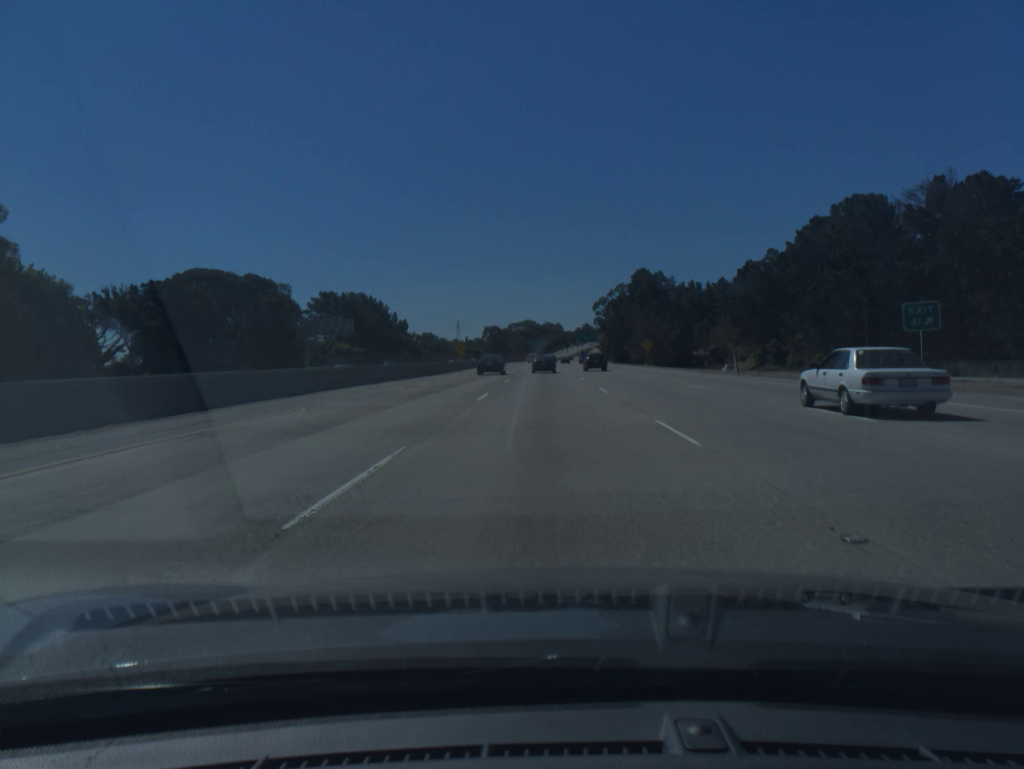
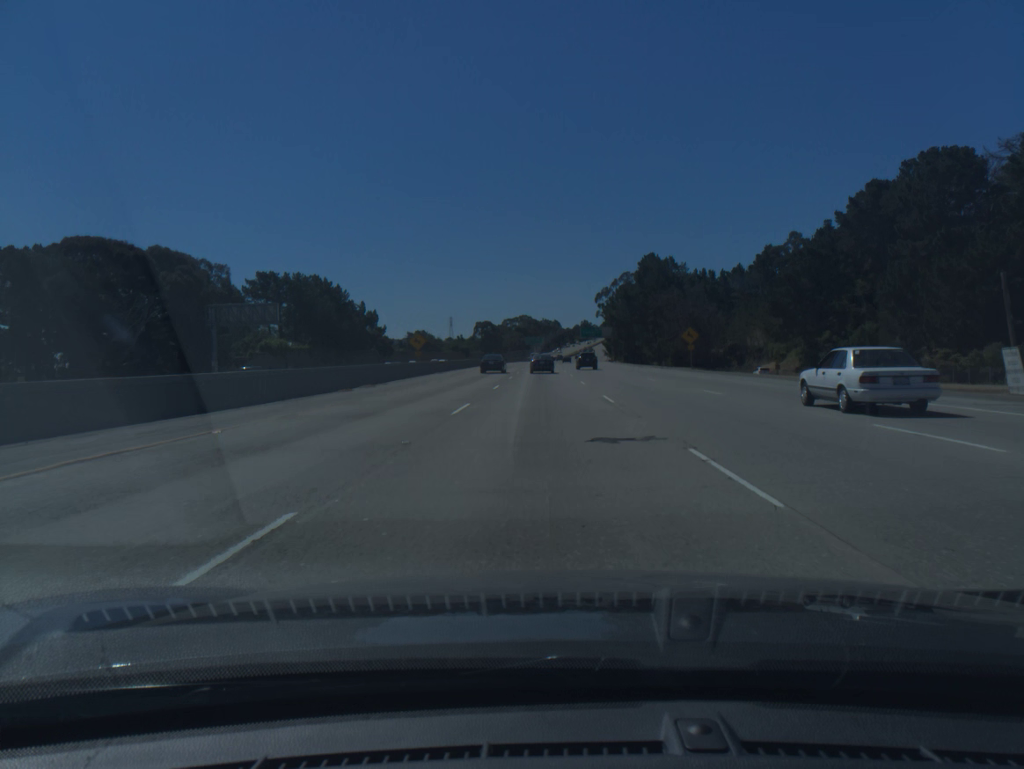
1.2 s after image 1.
(+0.1, +33.3) m; 0°
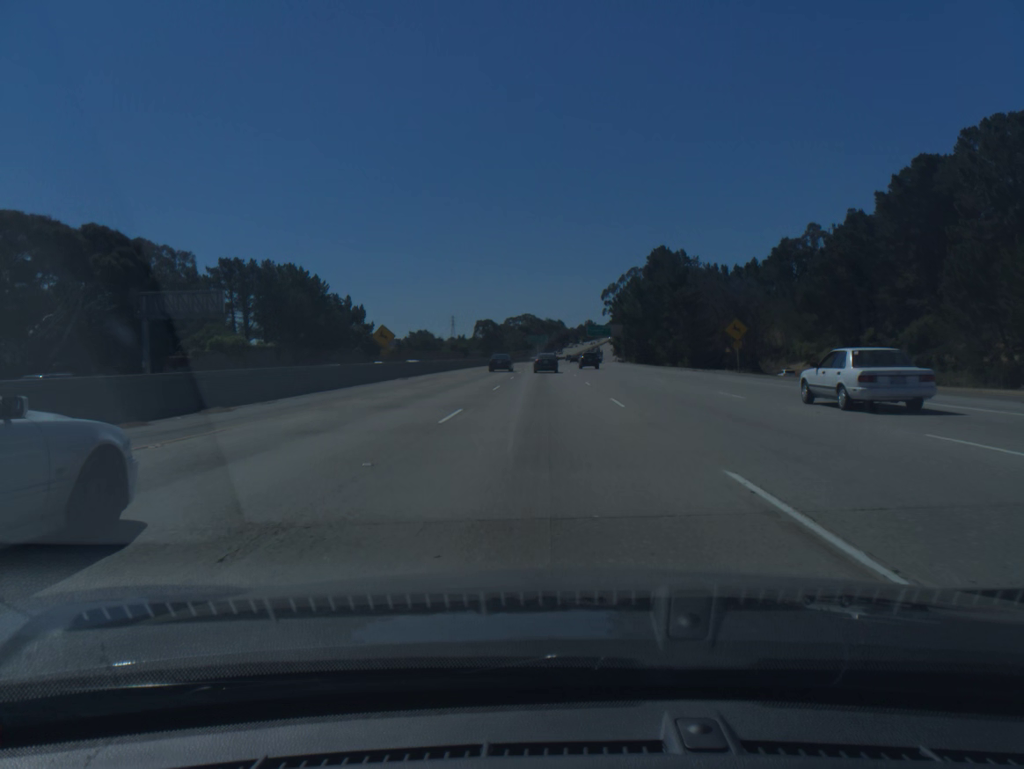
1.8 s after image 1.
(0.0, +16.6) m; 0°
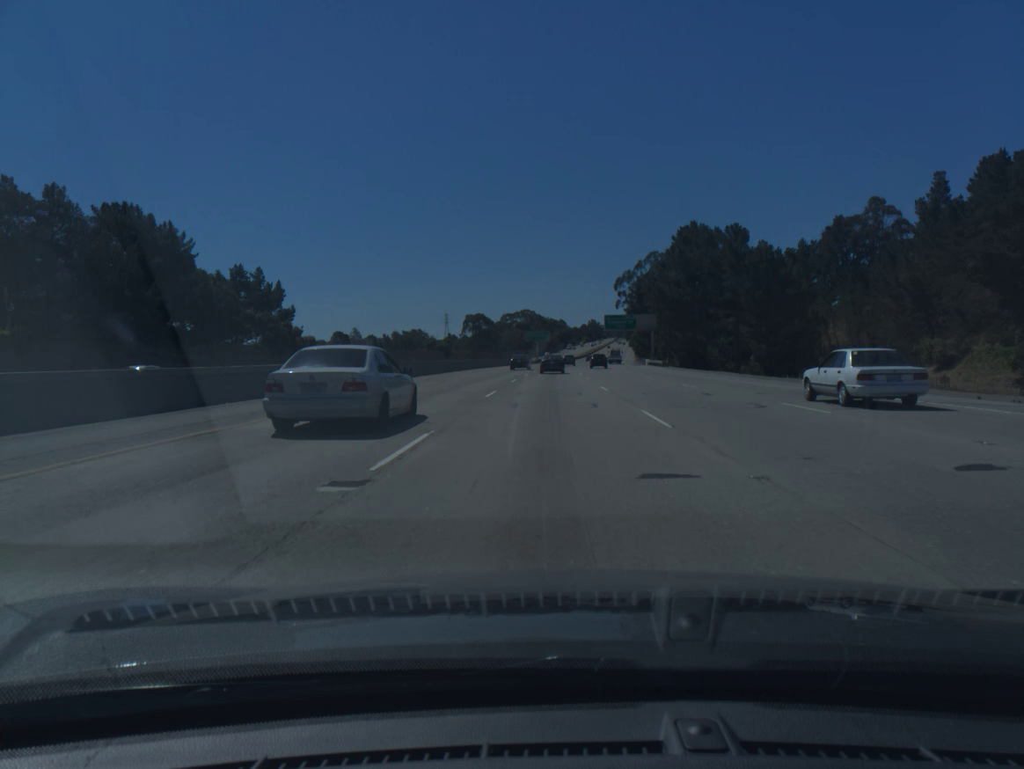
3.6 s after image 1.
(-0.2, +49.7) m; 0°
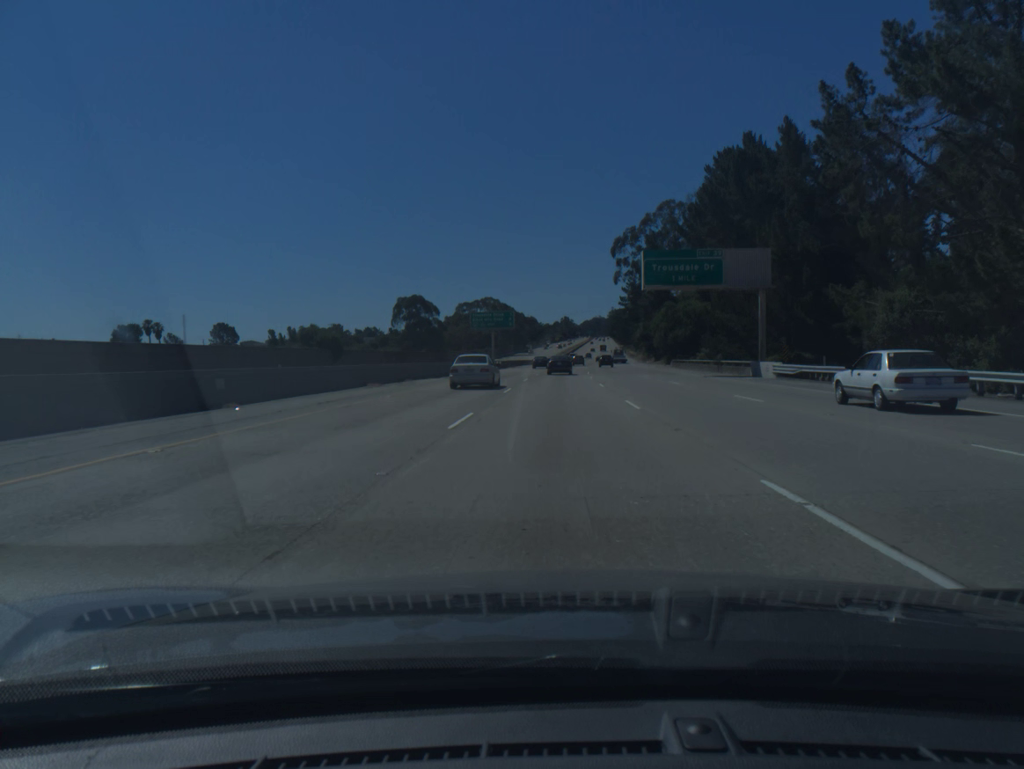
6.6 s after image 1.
(+1.1, +82.0) m; +2°
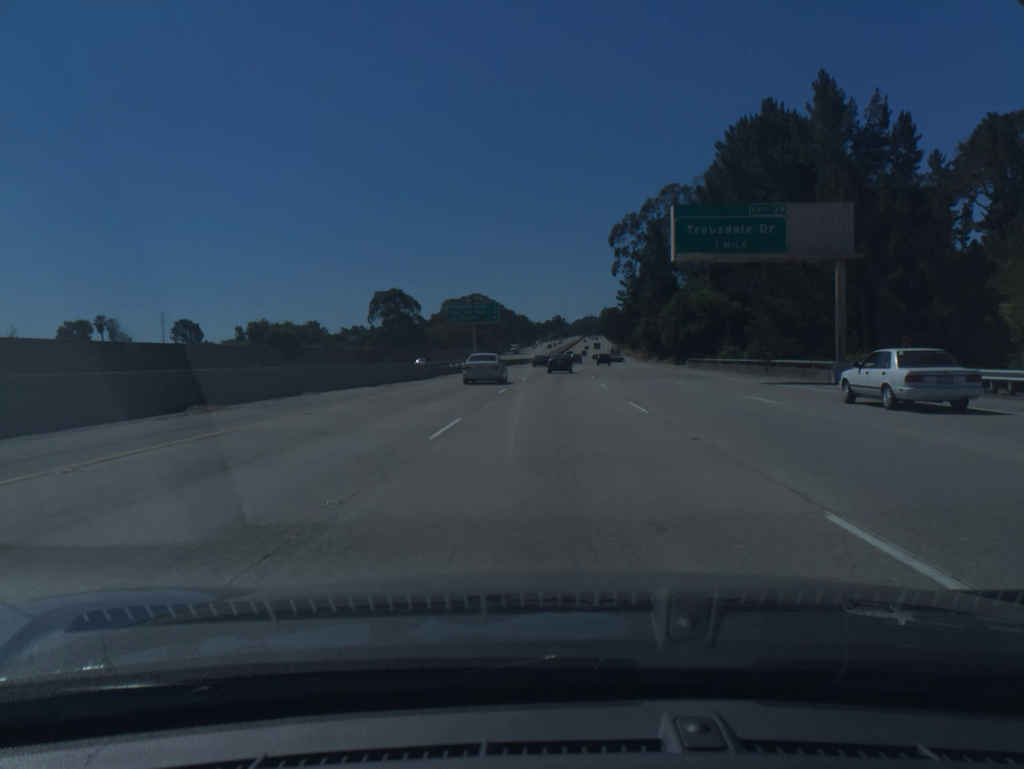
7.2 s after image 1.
(+0.1, +16.3) m; +1°
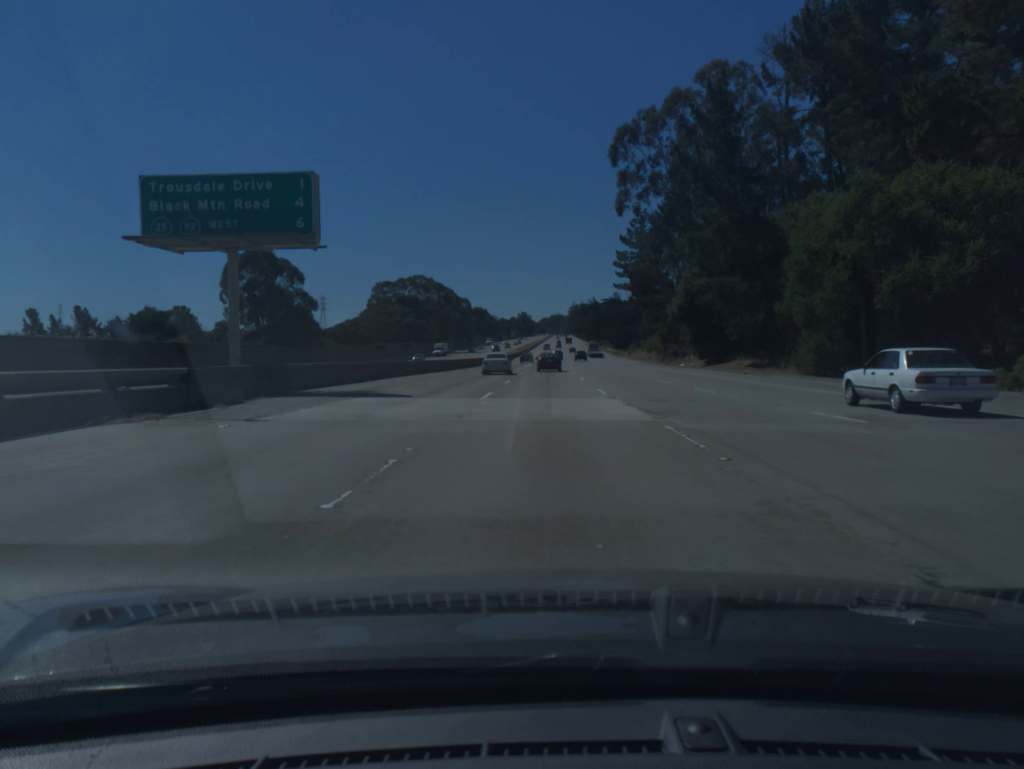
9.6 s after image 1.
(+1.4, +65.1) m; +2°
